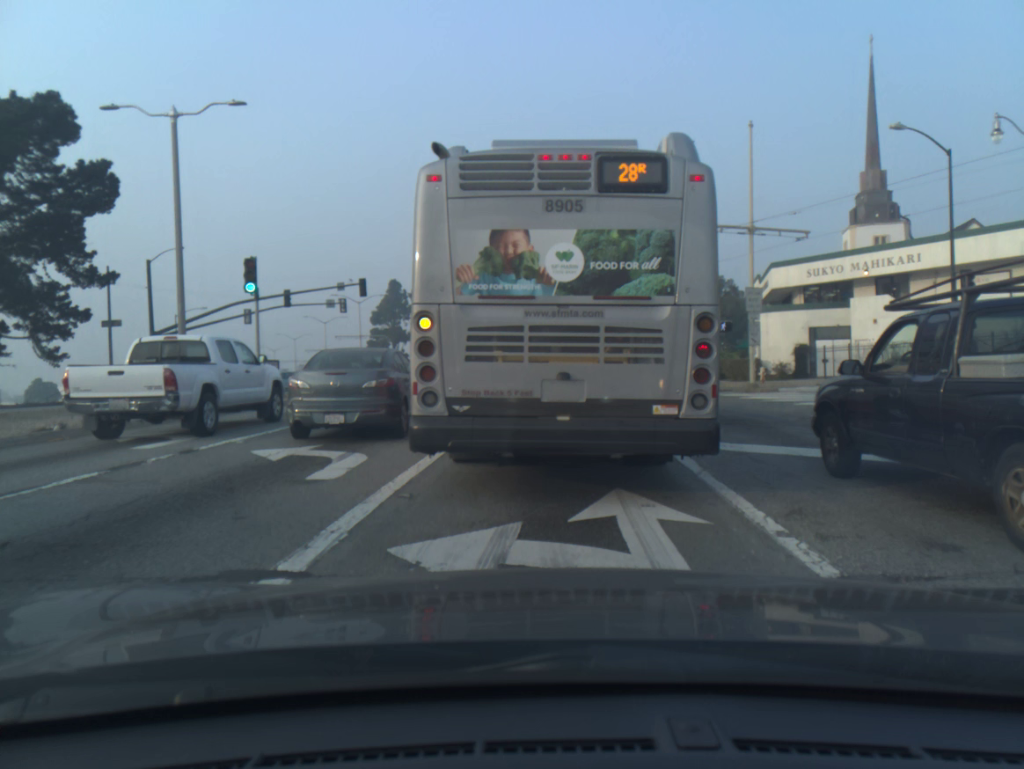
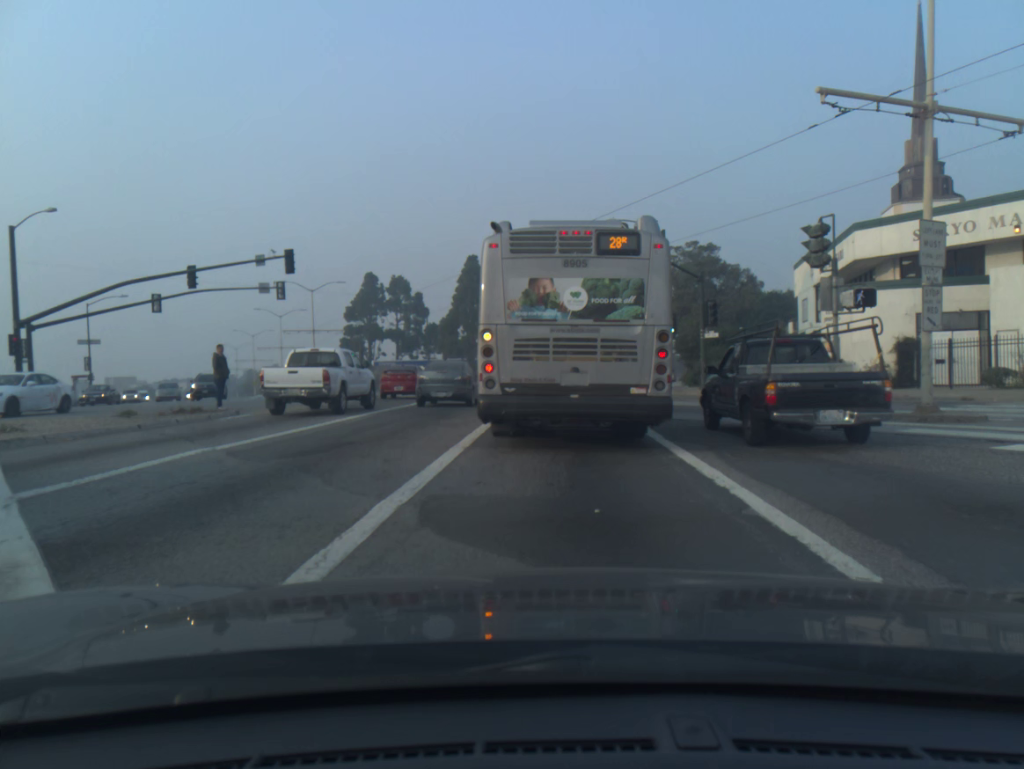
(-0.1, +14.1) m; 0°
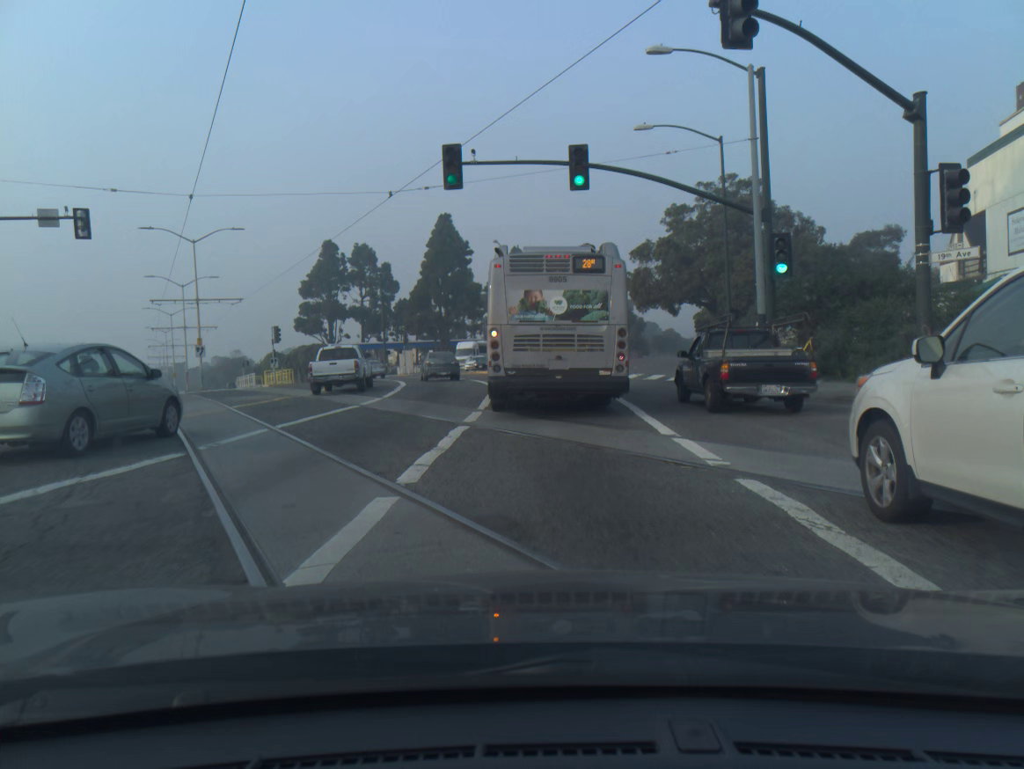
(-0.1, +22.6) m; -1°
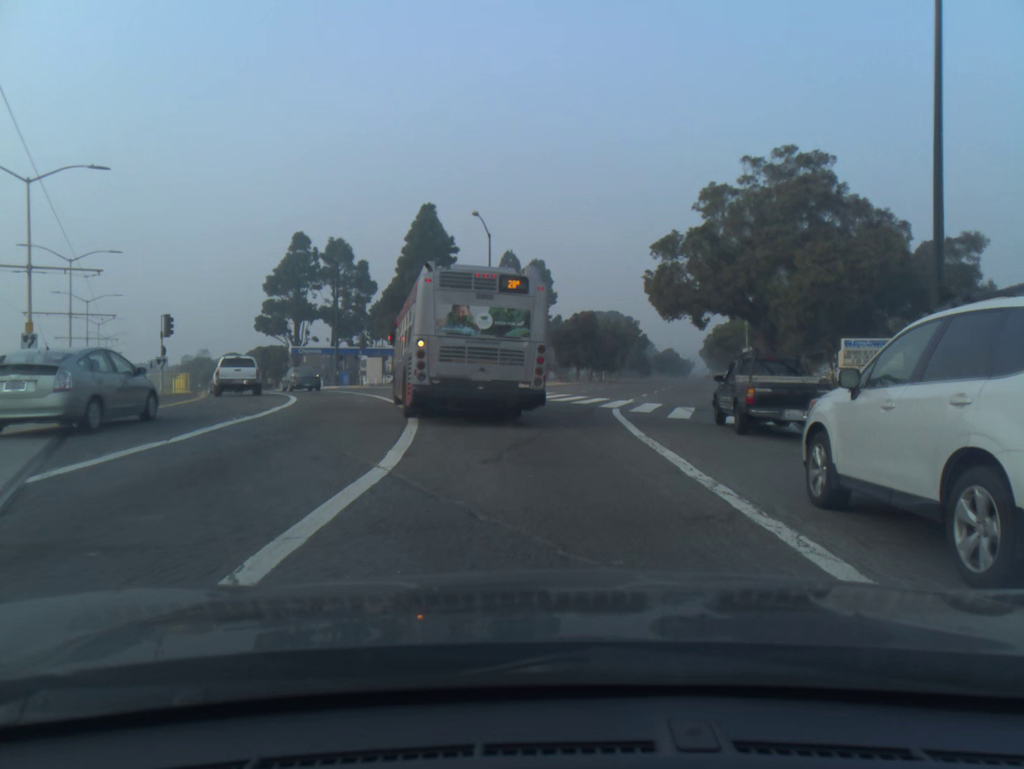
(+0.1, +16.5) m; +1°
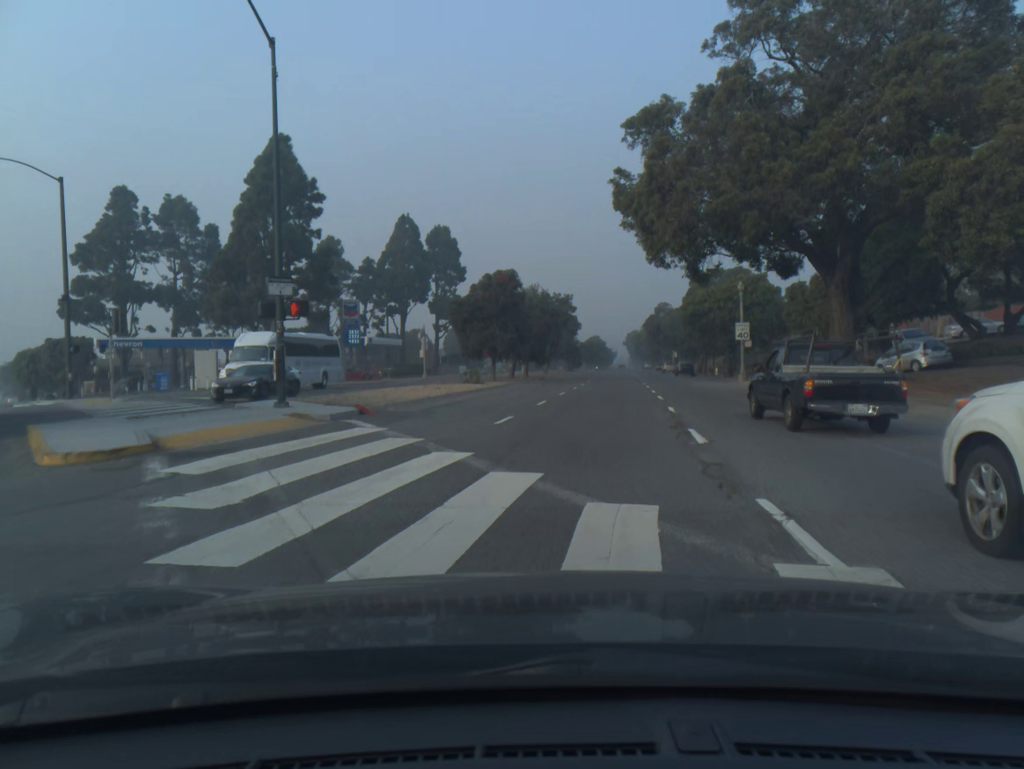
(+1.2, +26.8) m; +6°
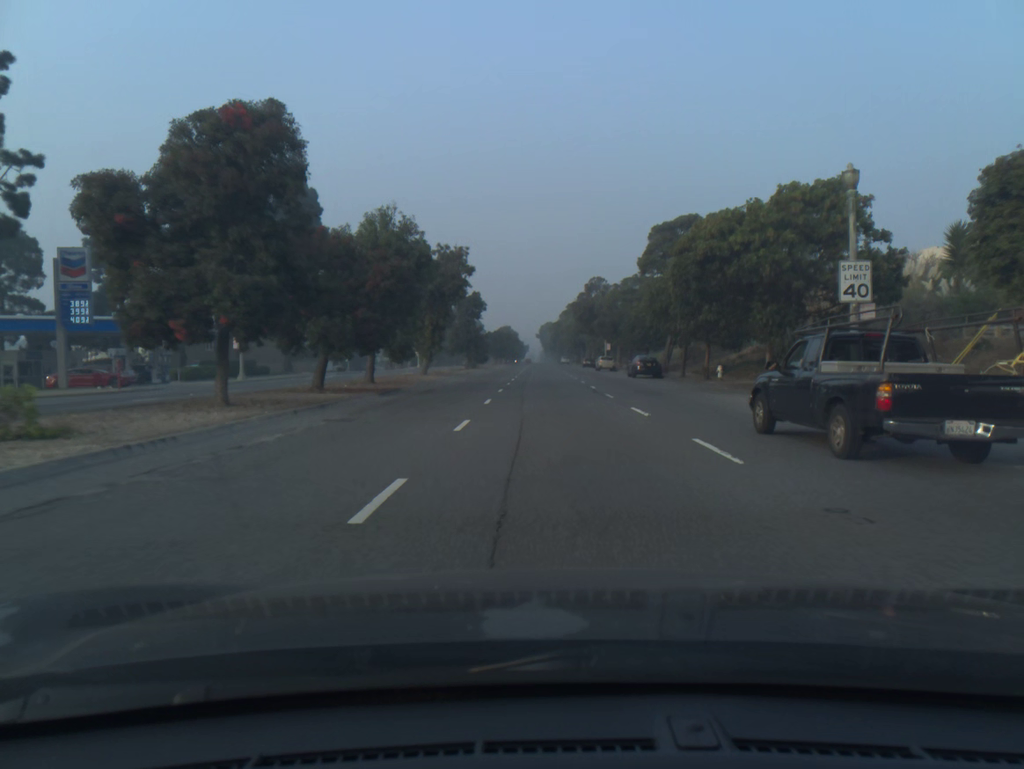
(+2.0, +31.8) m; +6°
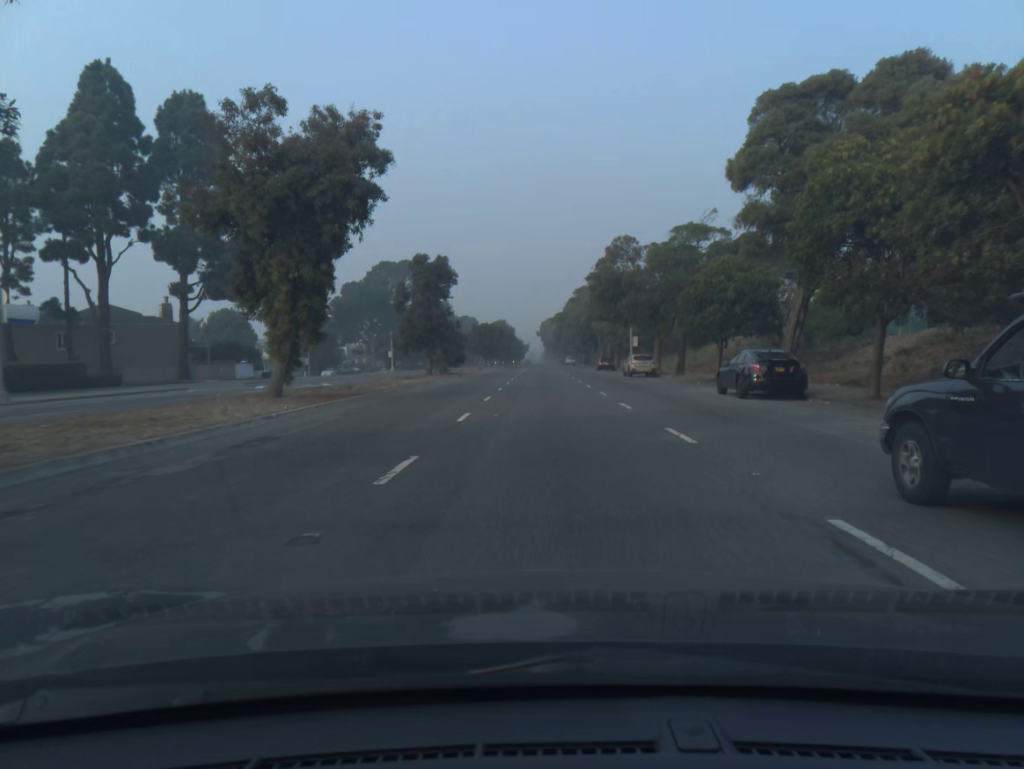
(+0.1, +27.4) m; 0°
